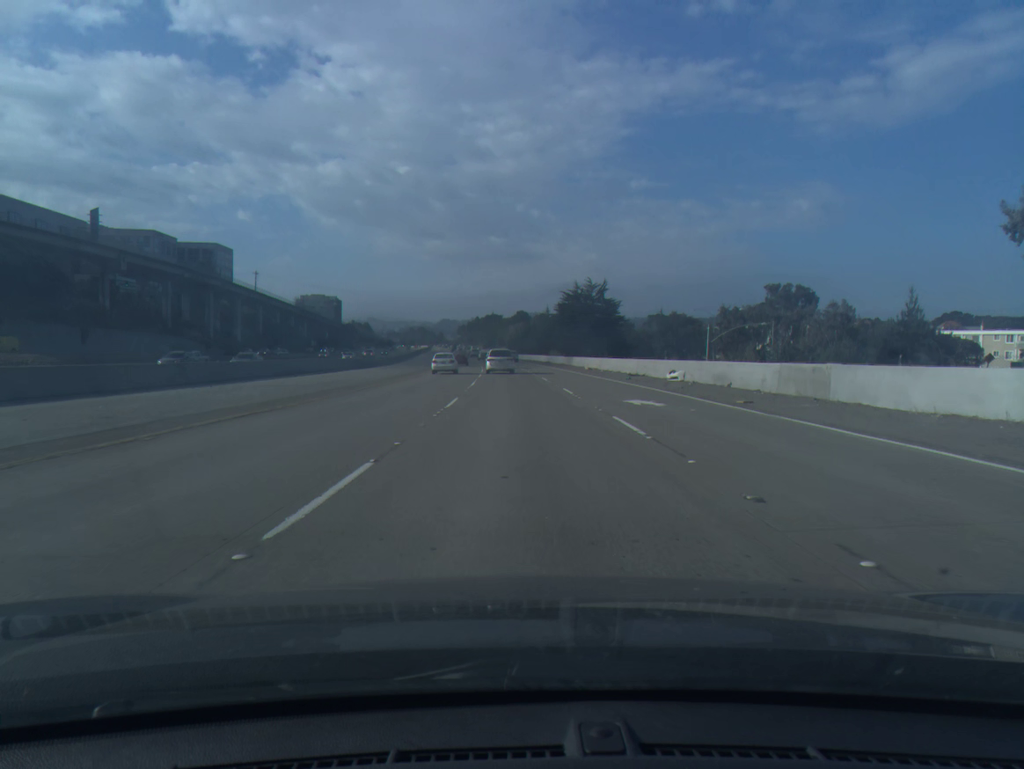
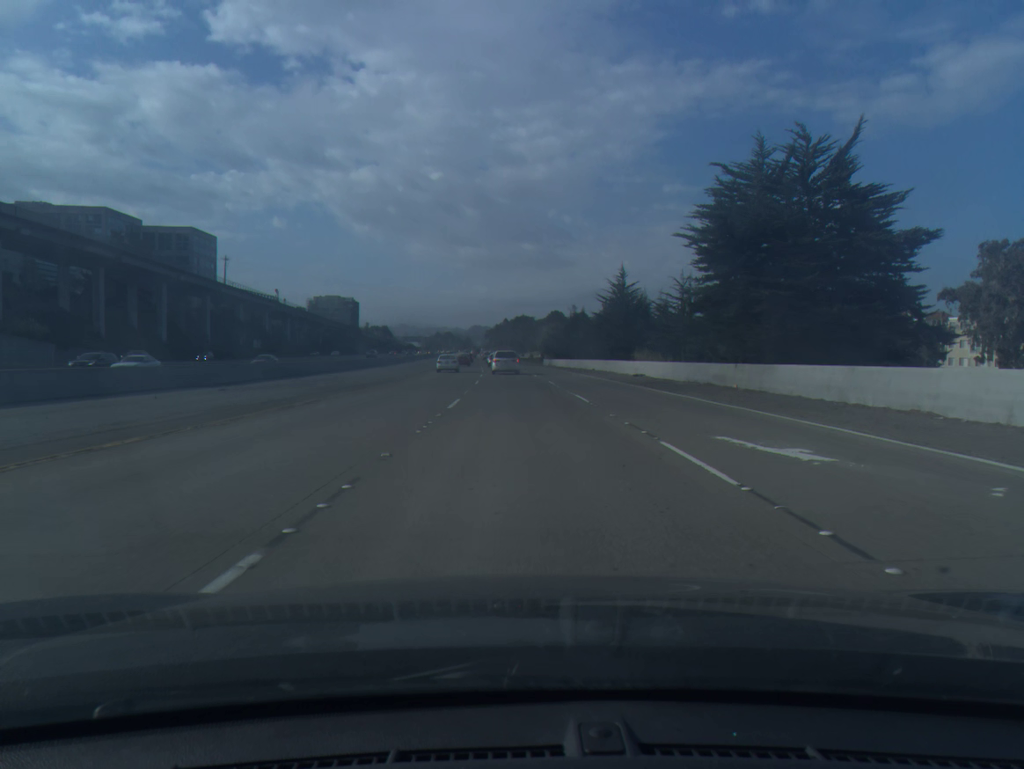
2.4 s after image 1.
(-1.4, +62.5) m; -2°
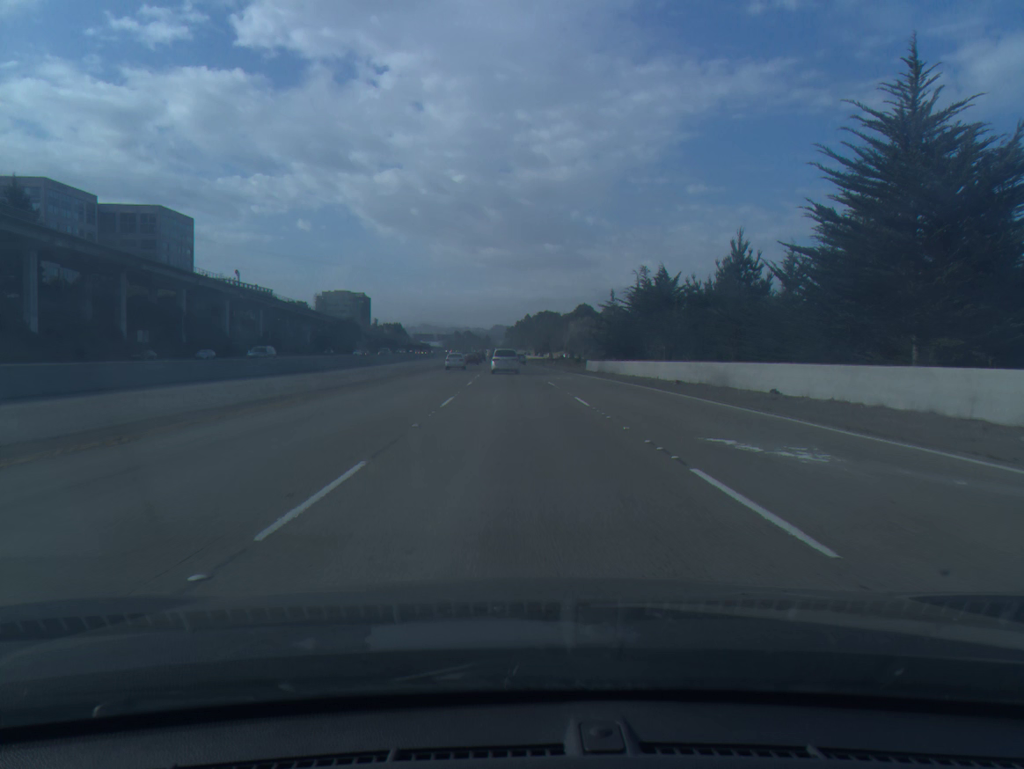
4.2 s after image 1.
(-0.6, +46.6) m; -2°
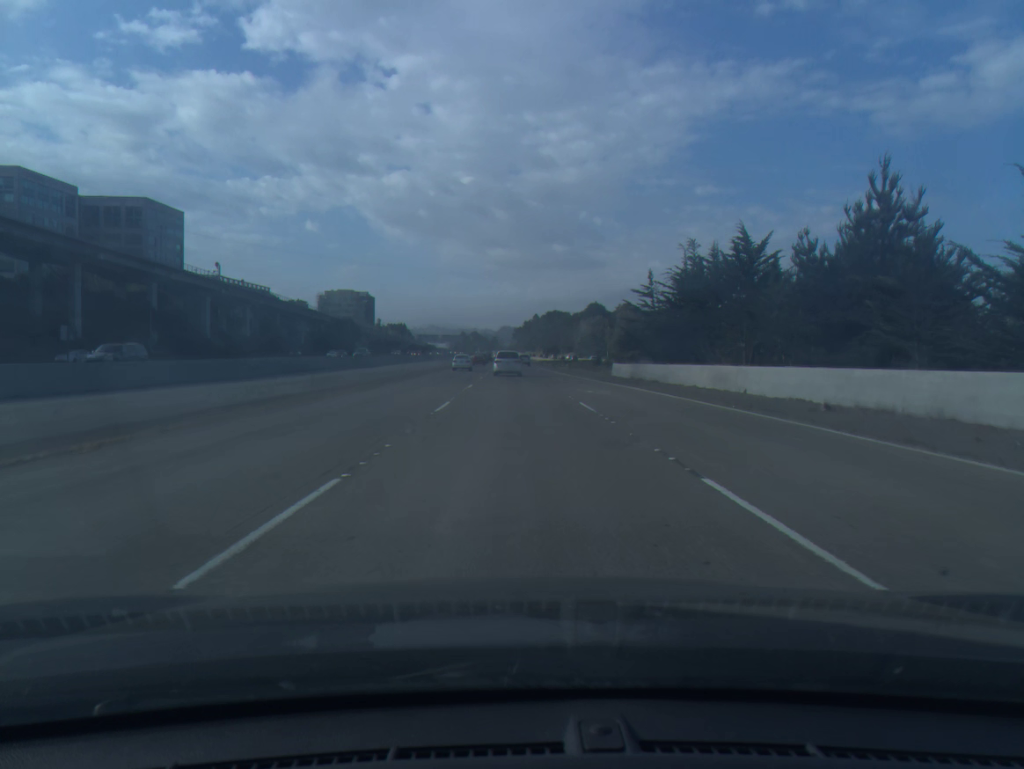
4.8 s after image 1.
(-0.1, +15.4) m; -1°
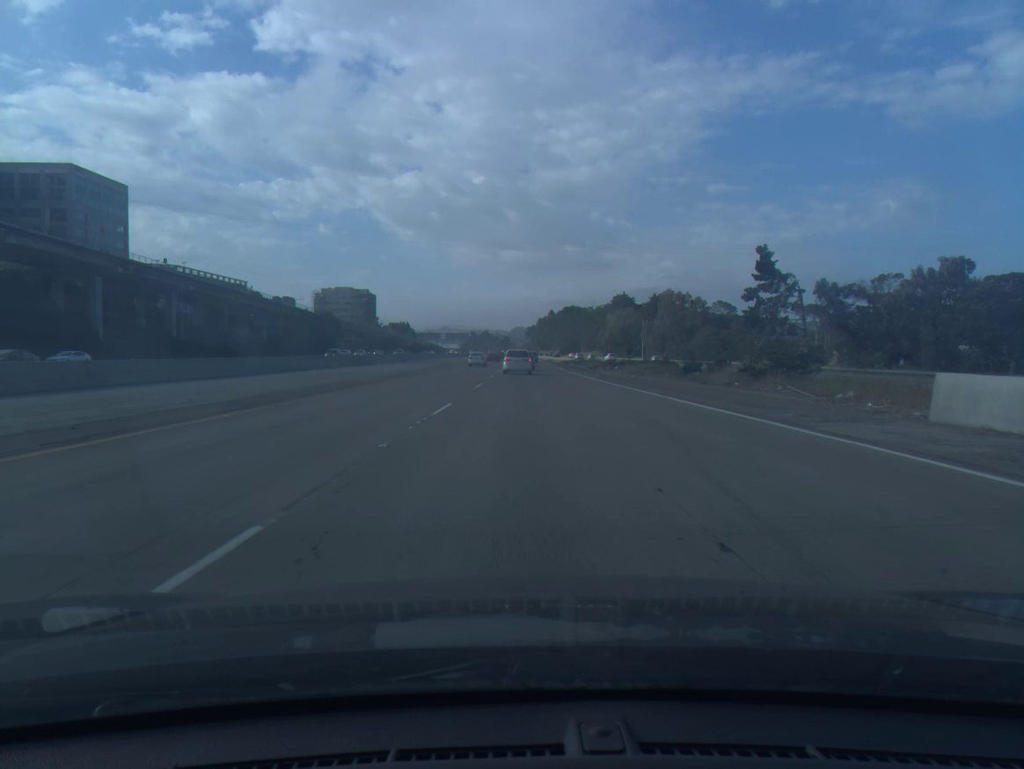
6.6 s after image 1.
(-0.4, +45.9) m; -1°
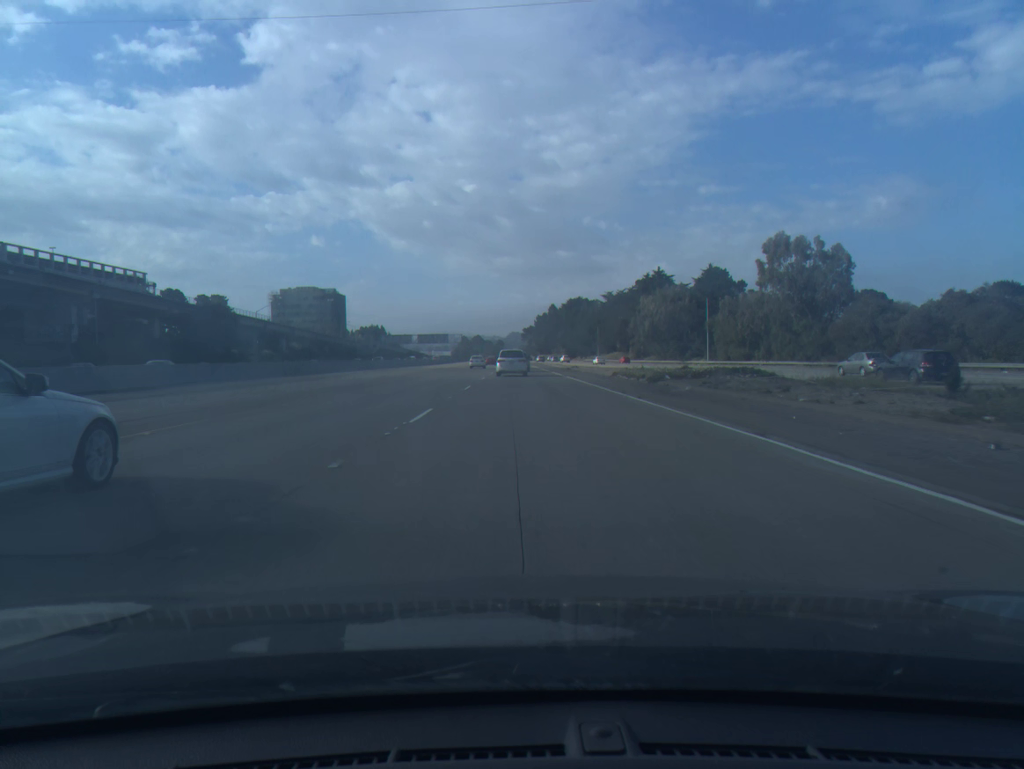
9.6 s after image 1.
(+0.4, +75.4) m; 0°
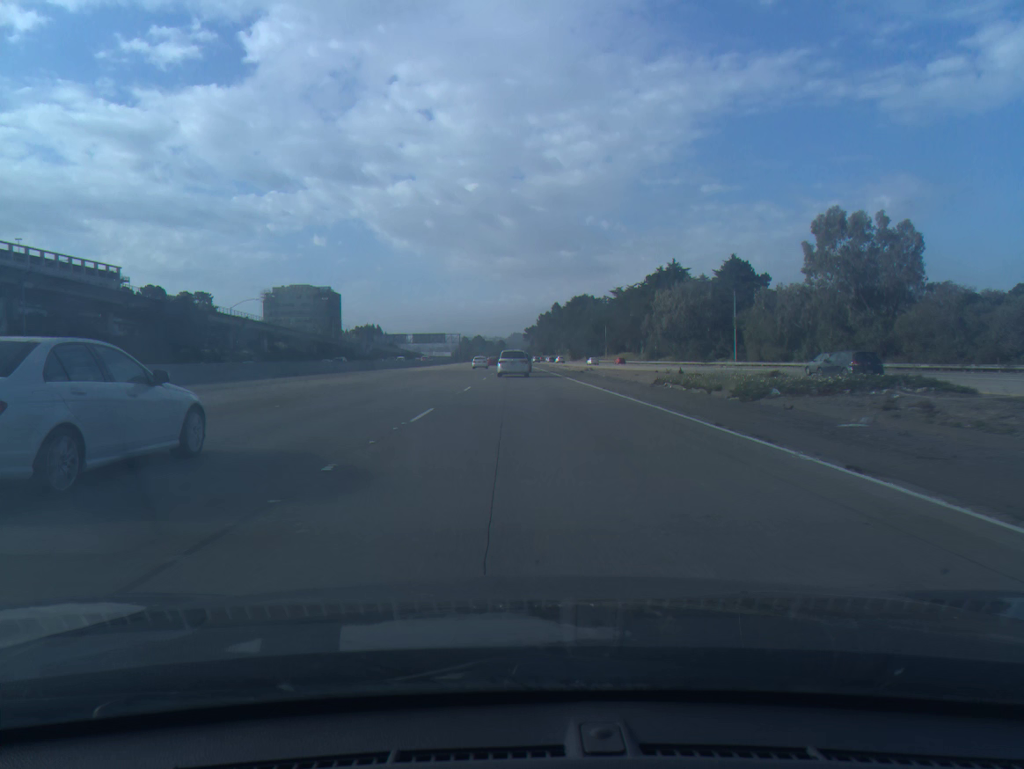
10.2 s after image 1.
(0.0, +14.9) m; 0°
